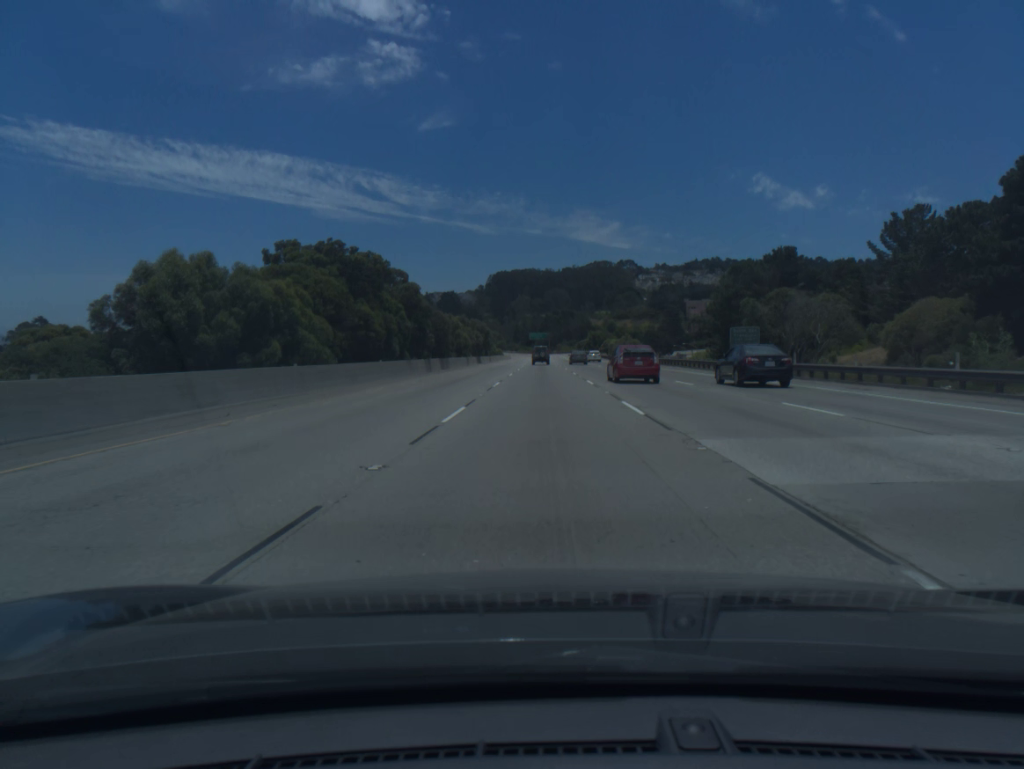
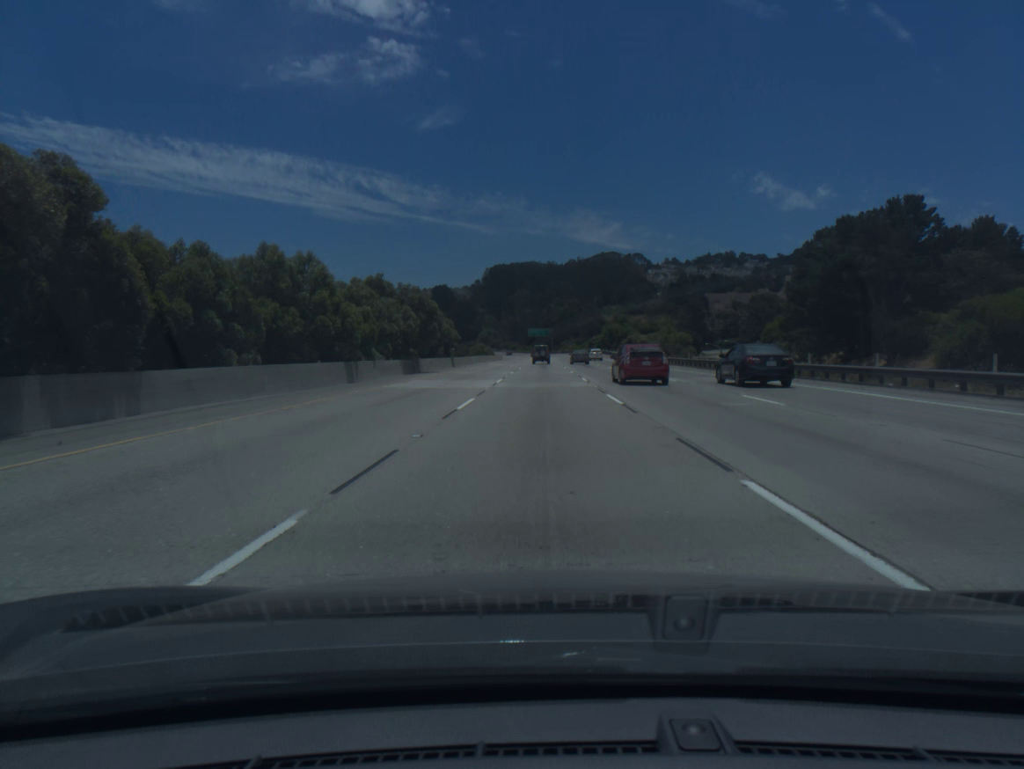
(+0.1, +55.3) m; 0°
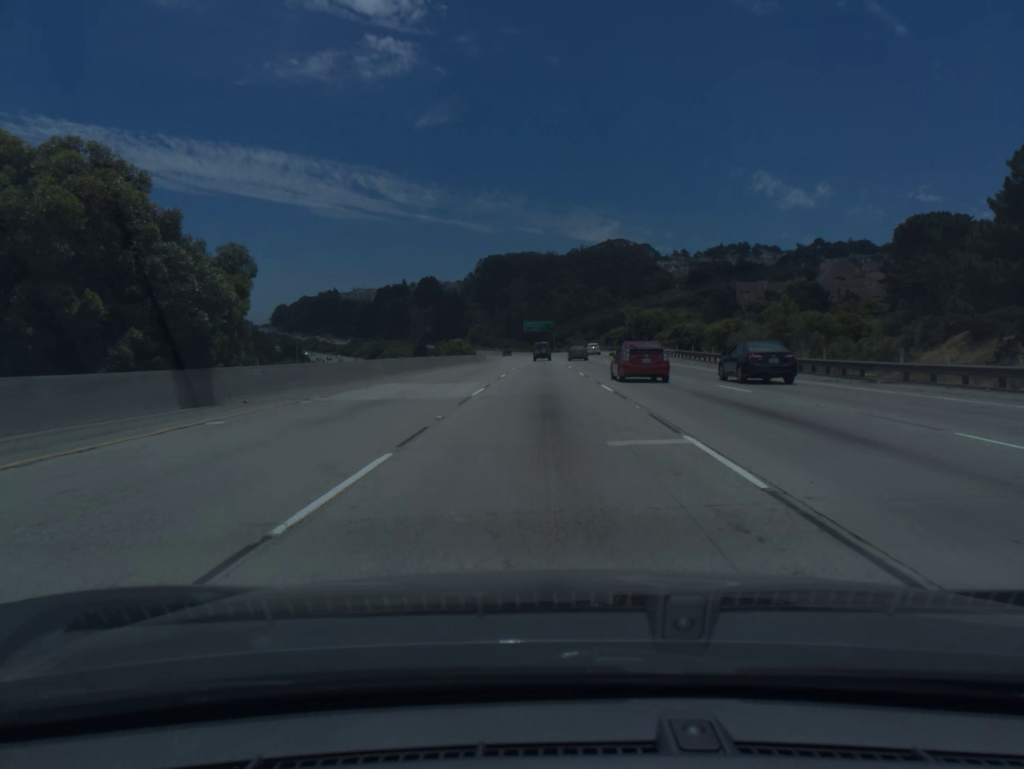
(-0.1, +55.2) m; 0°
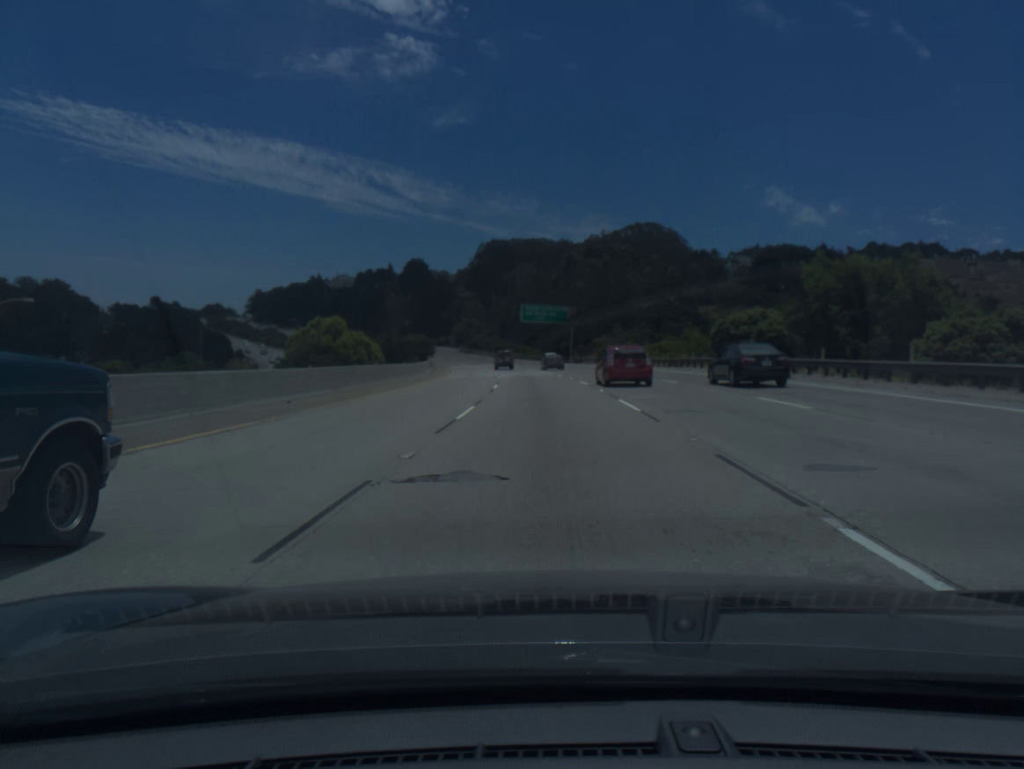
(-0.1, +92.4) m; -1°
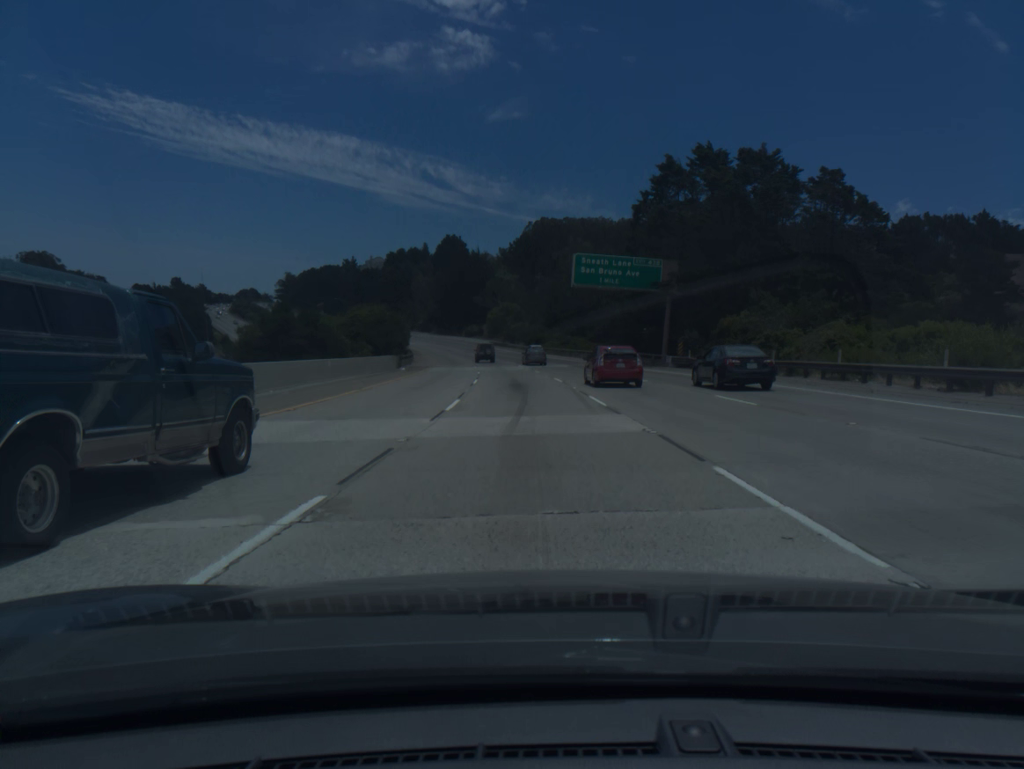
(-1.2, +55.7) m; -3°
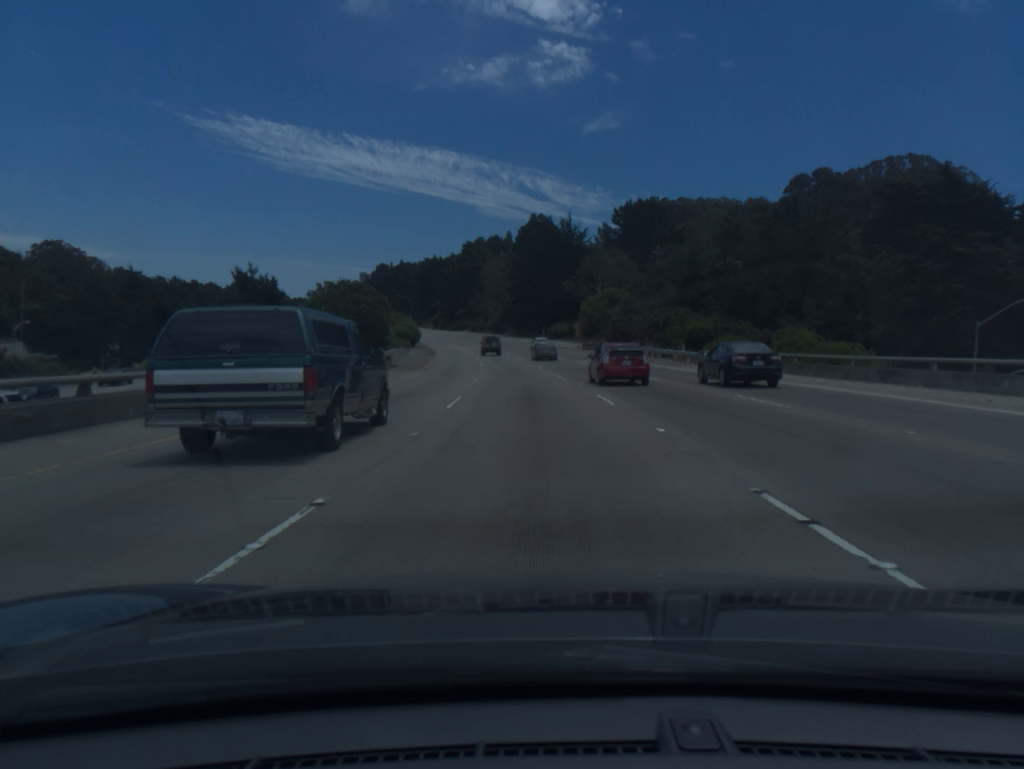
(-4.7, +74.0) m; -7°
